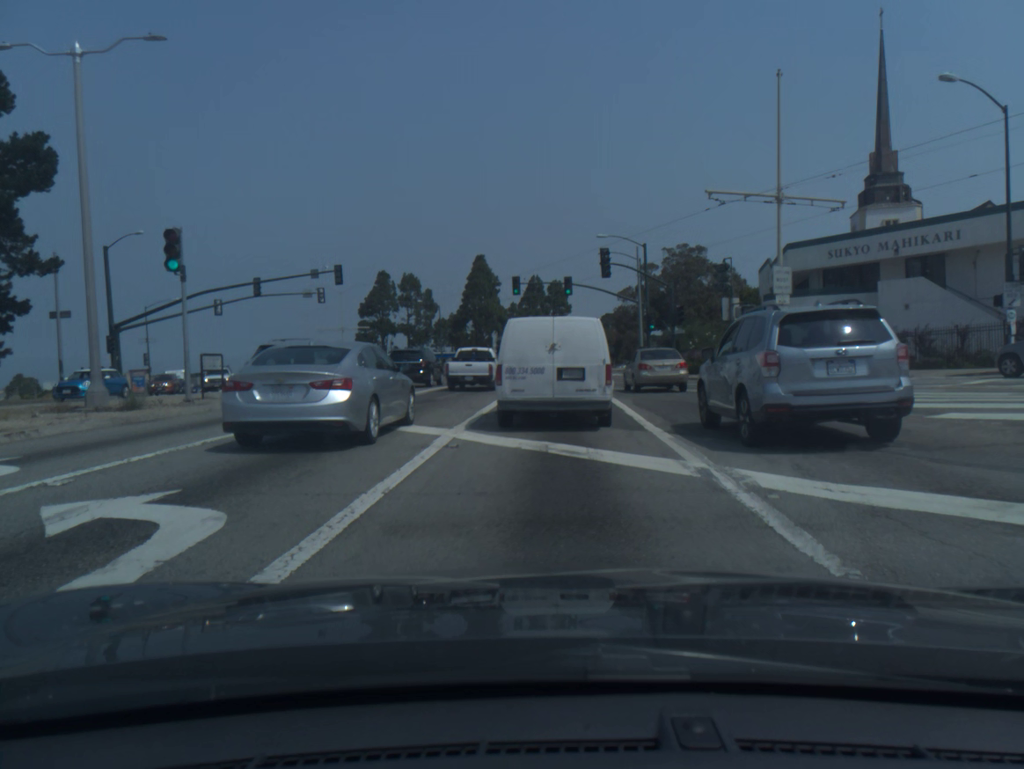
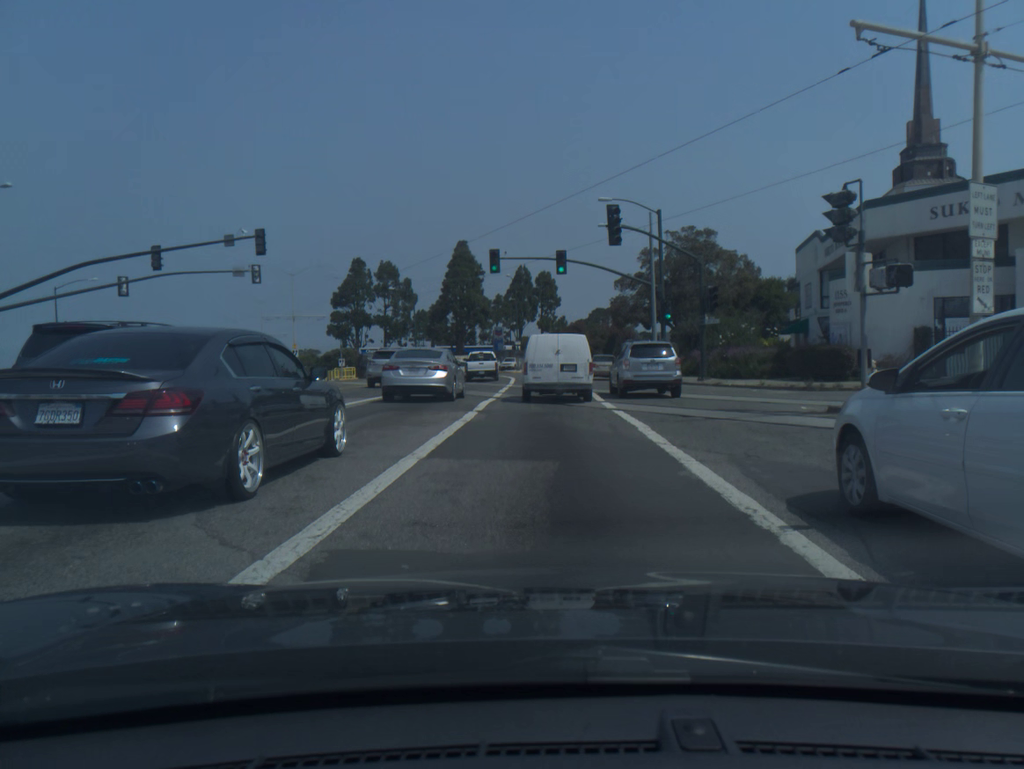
(+0.1, +11.9) m; +1°
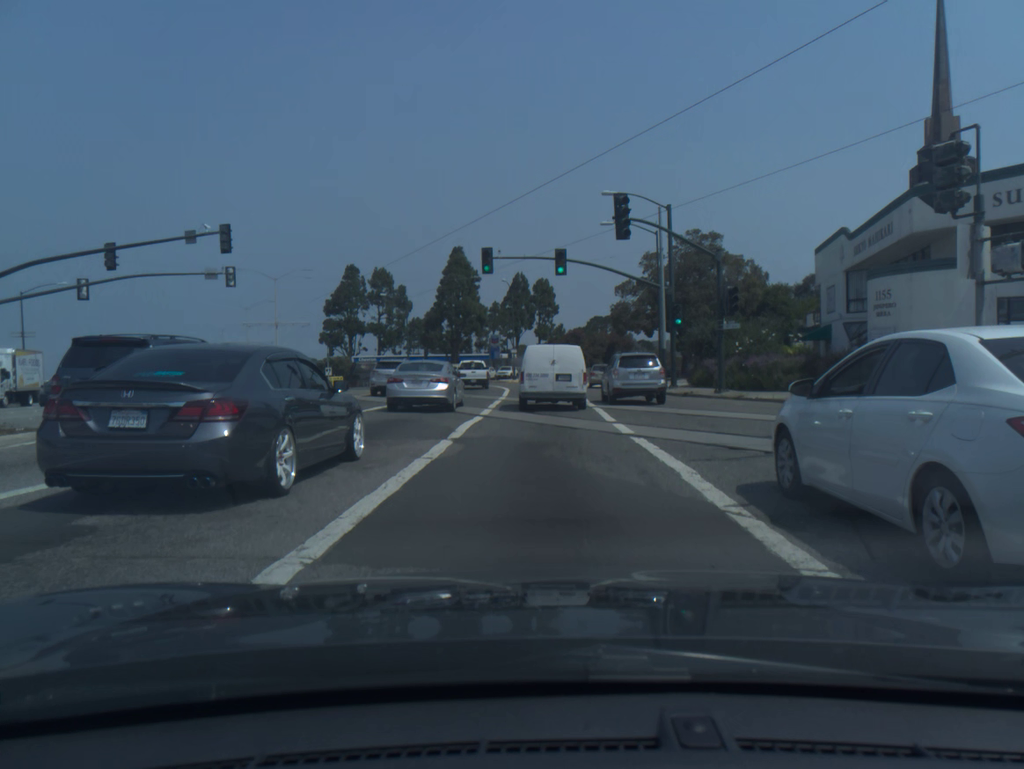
(0.0, +4.1) m; -1°
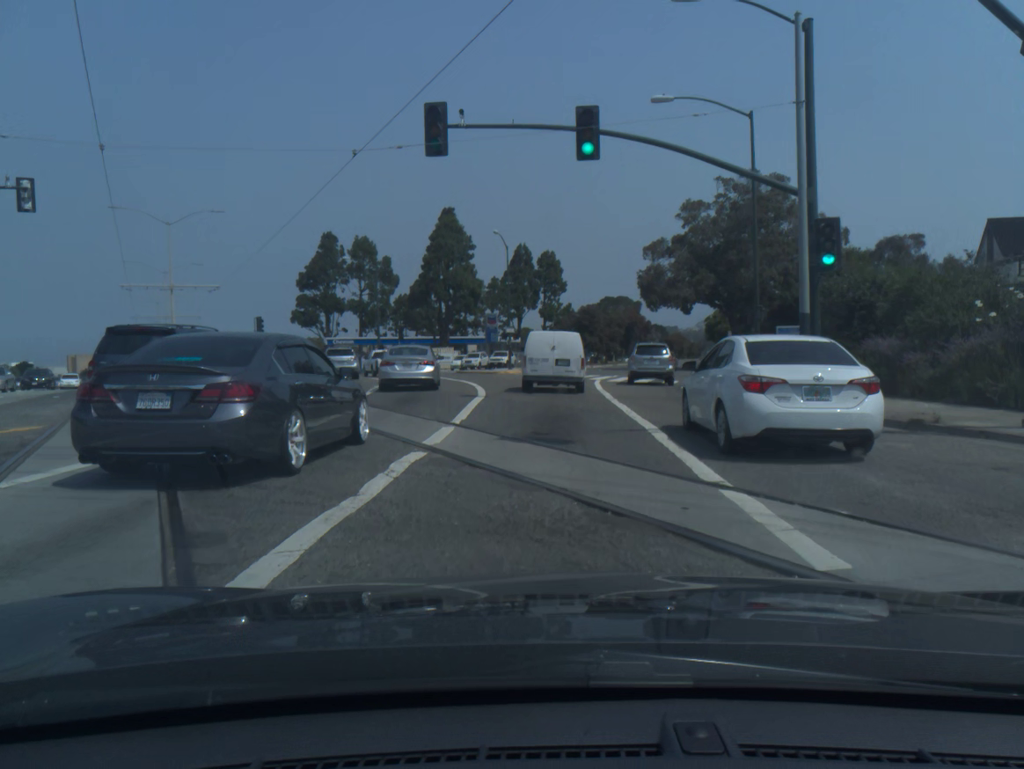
(+0.1, +19.9) m; 0°
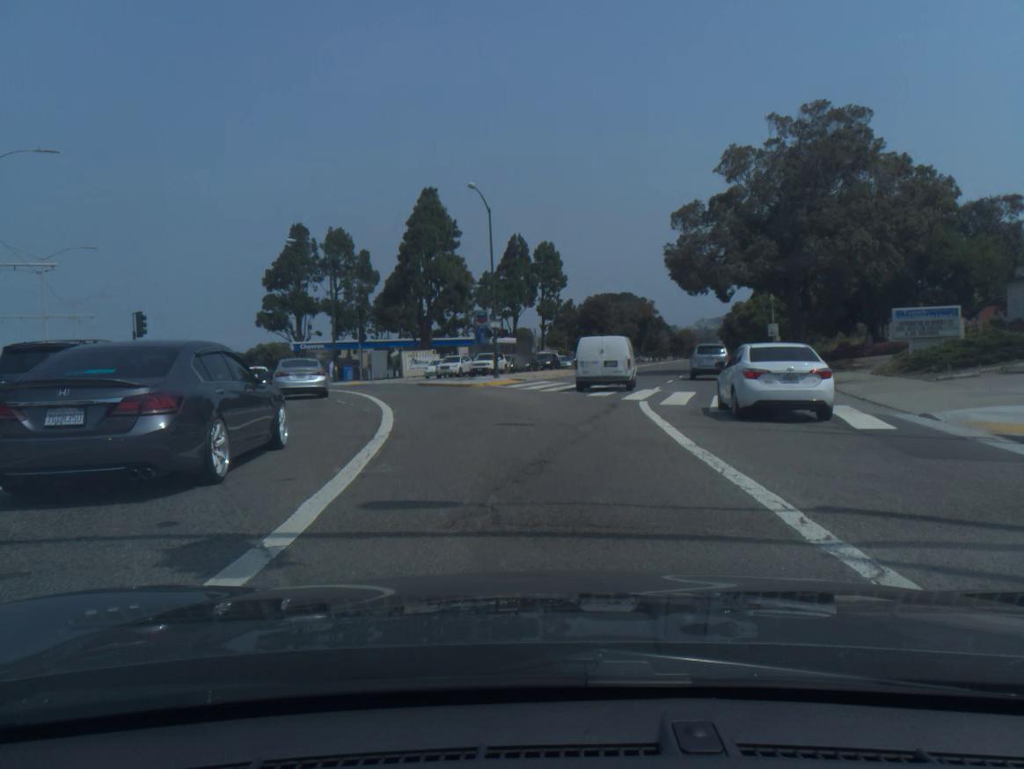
(+0.1, +16.7) m; +1°
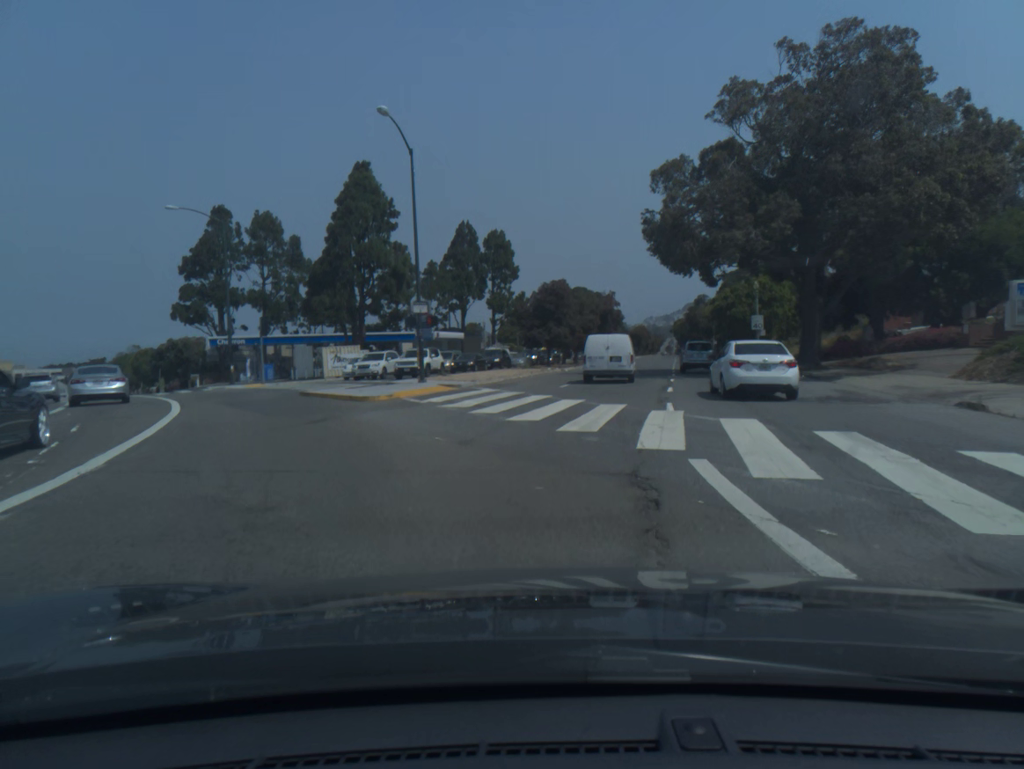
(+0.2, +12.0) m; +3°
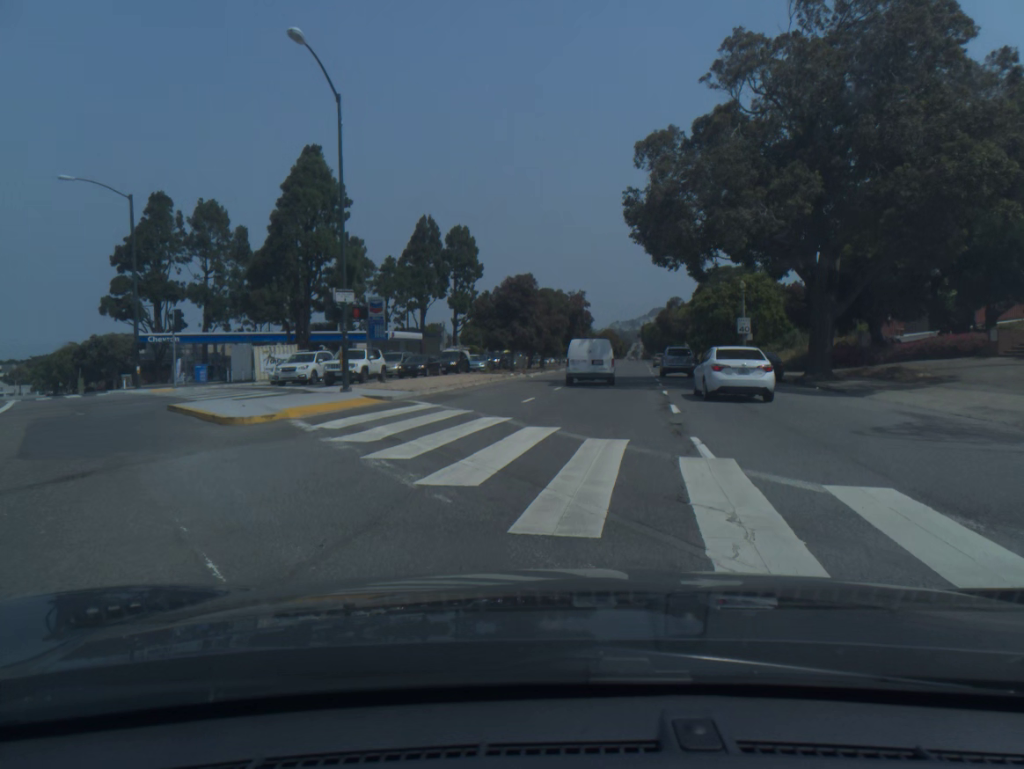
(+0.1, +6.5) m; +3°
